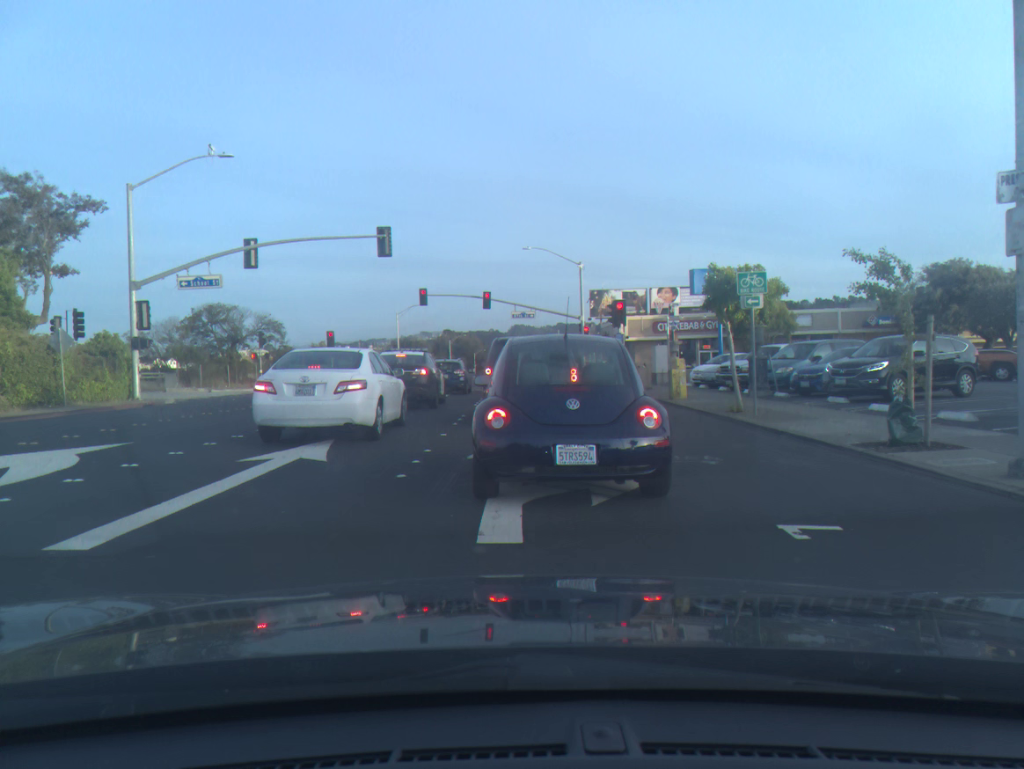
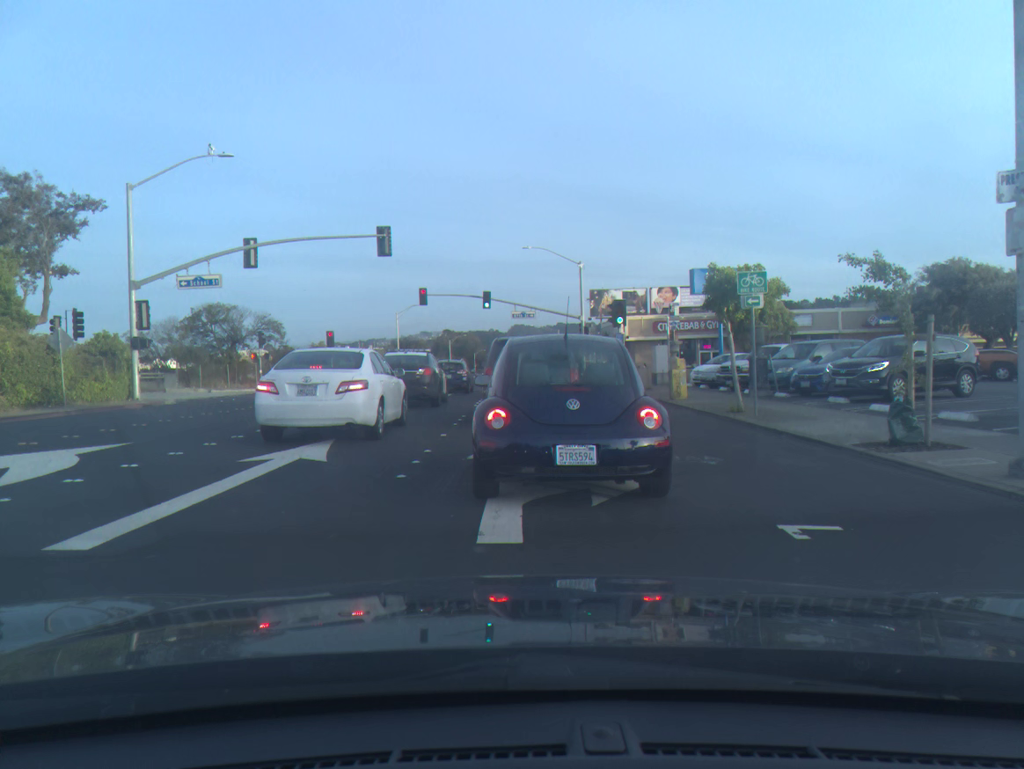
(0.0, 0.0) m; 0°
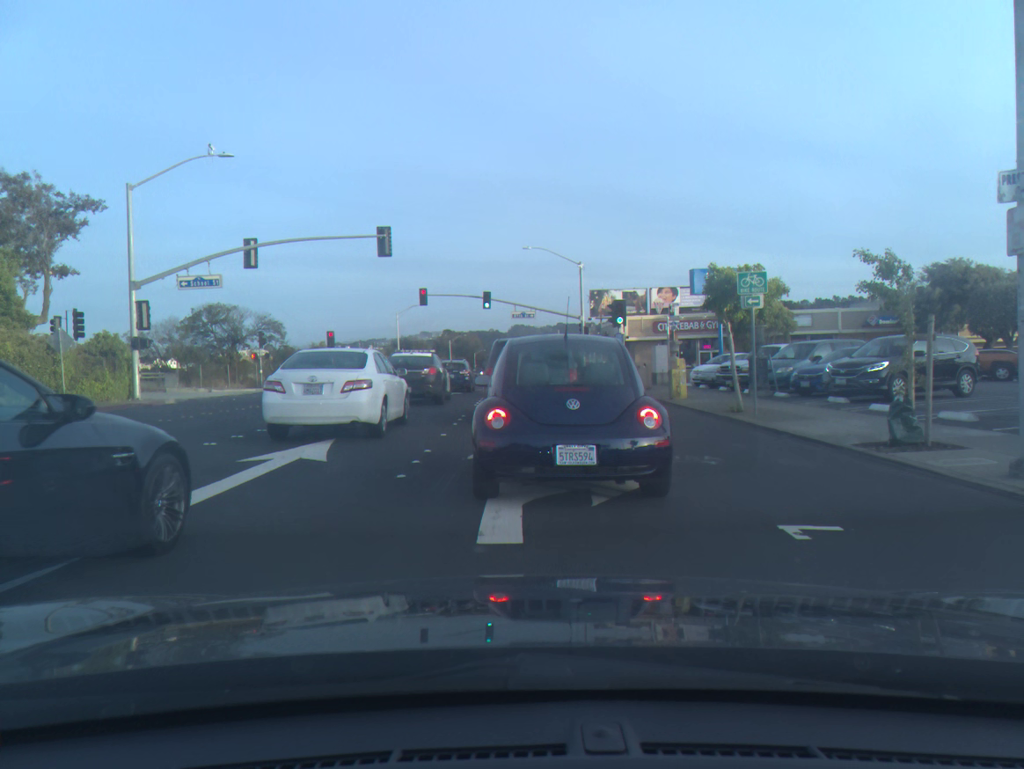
(0.0, 0.0) m; 0°
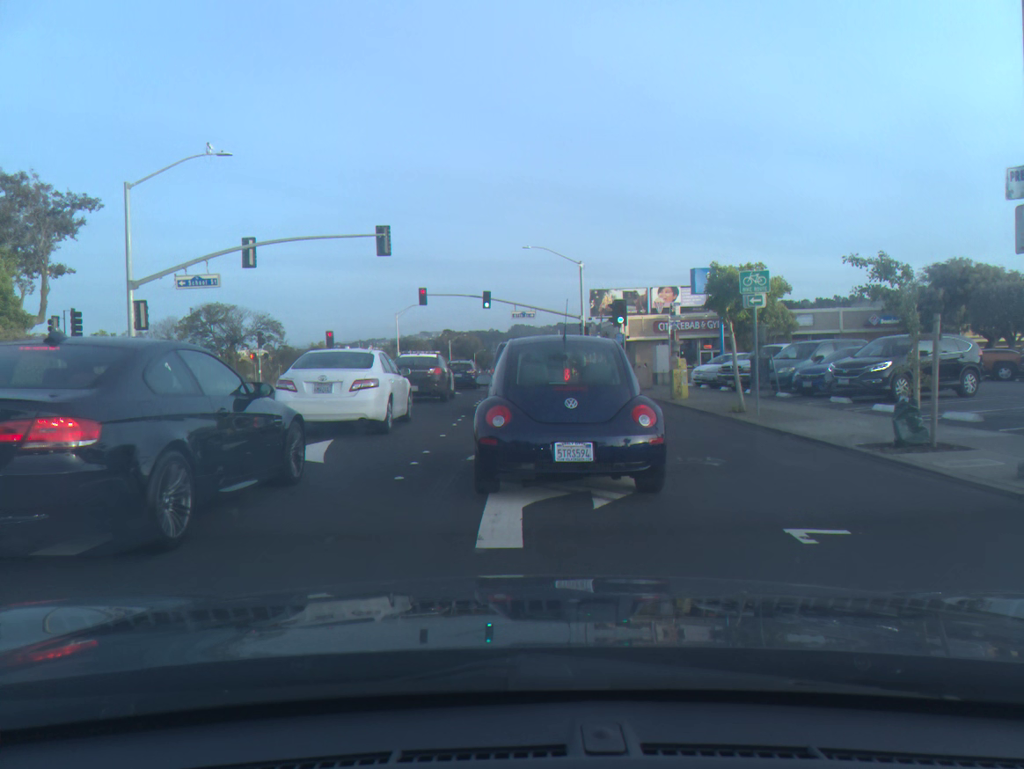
(0.0, +0.1) m; 0°
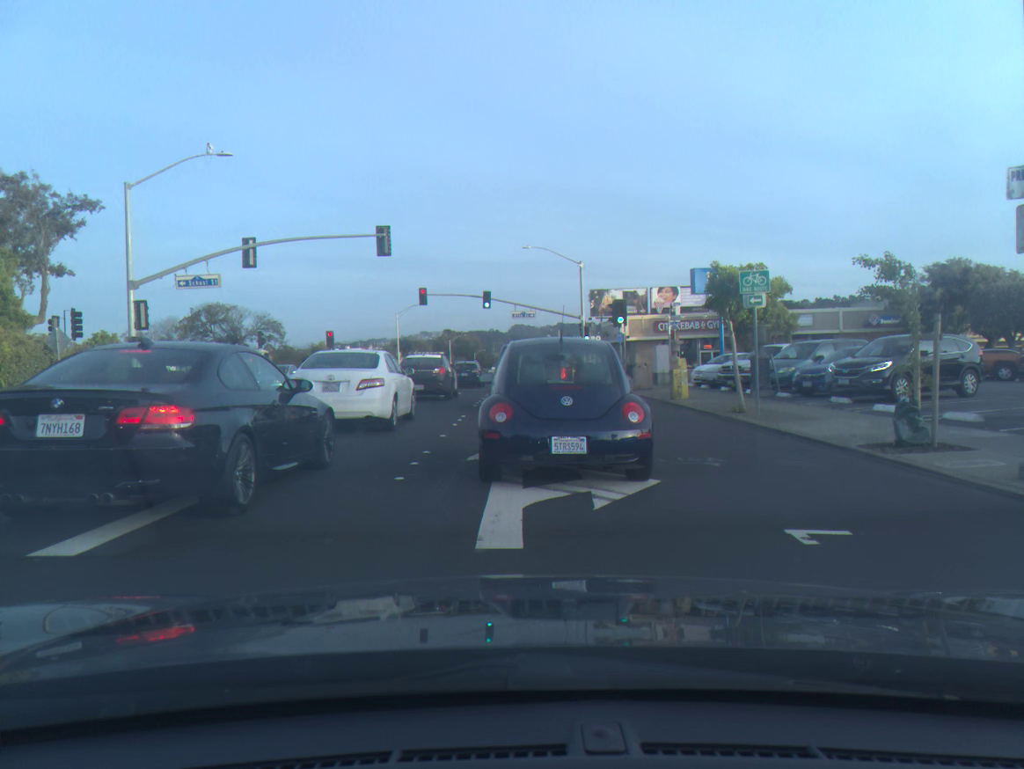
(0.0, 0.0) m; 0°
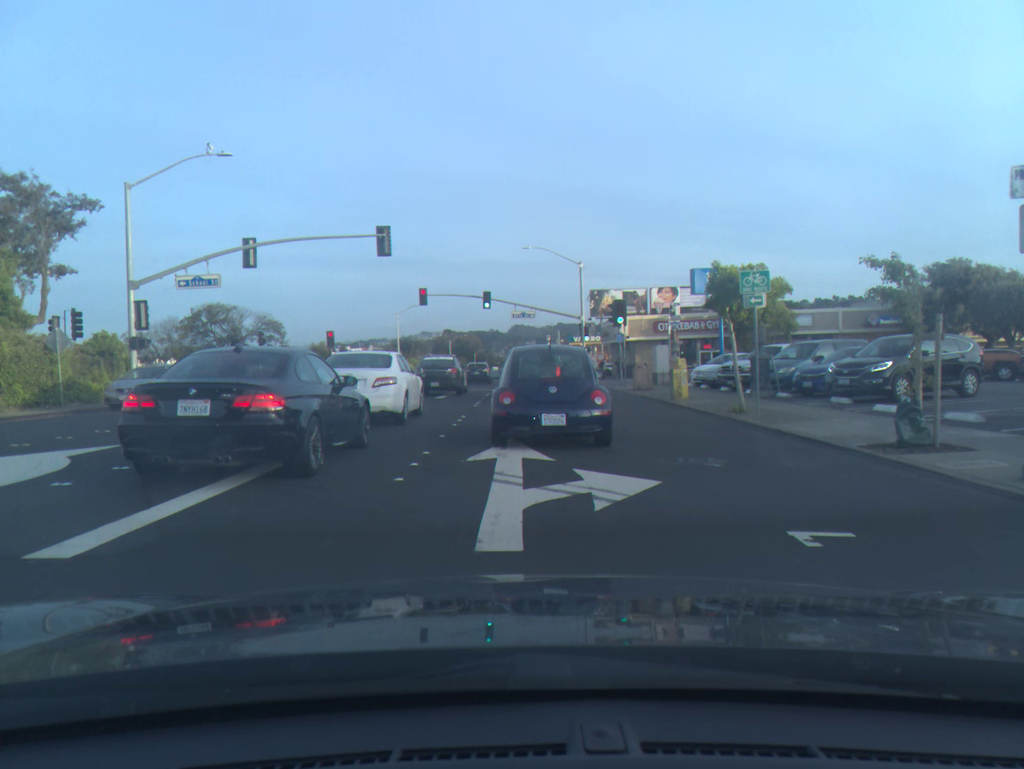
(0.0, 0.0) m; 0°
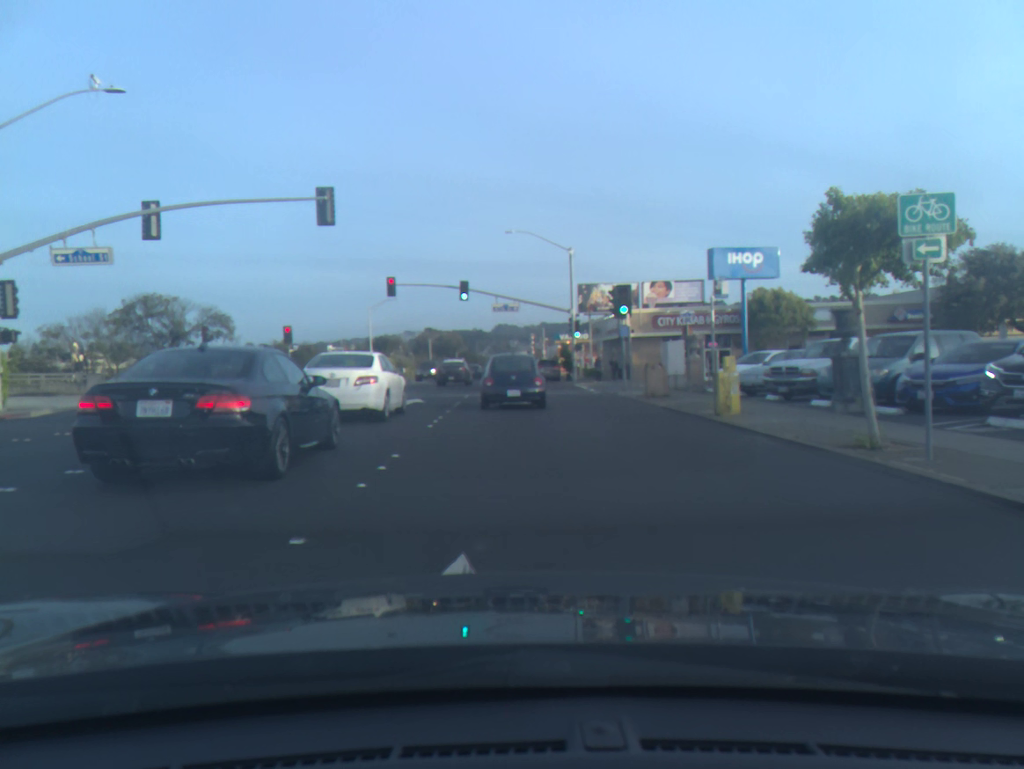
(+0.2, +7.4) m; +1°
